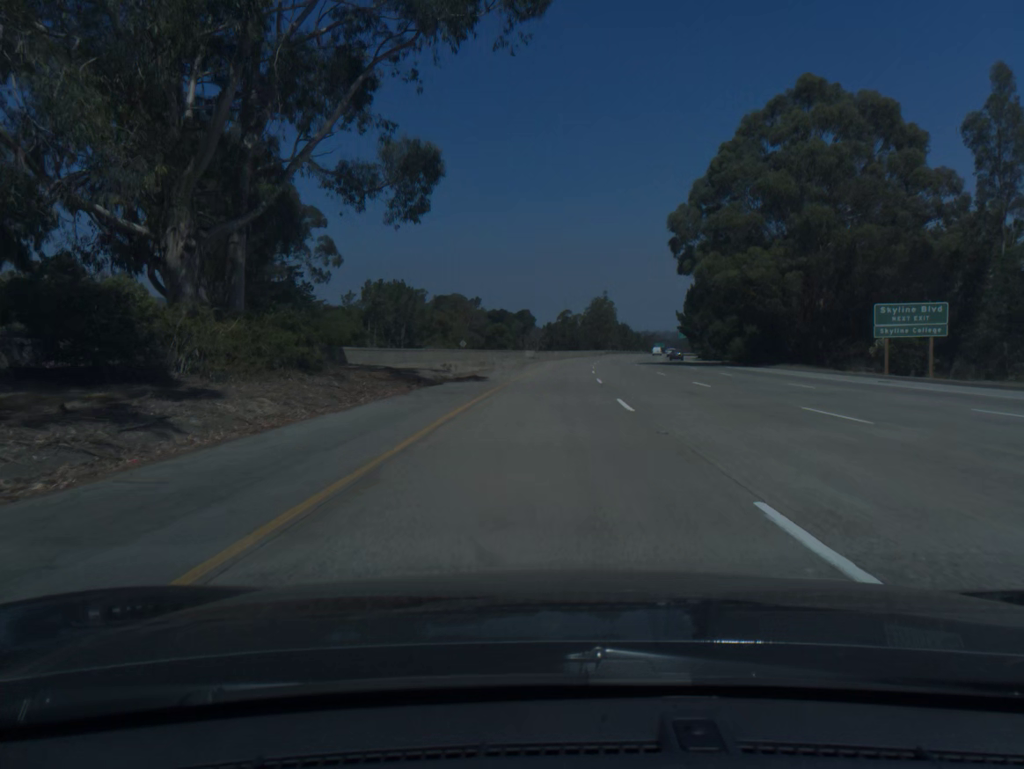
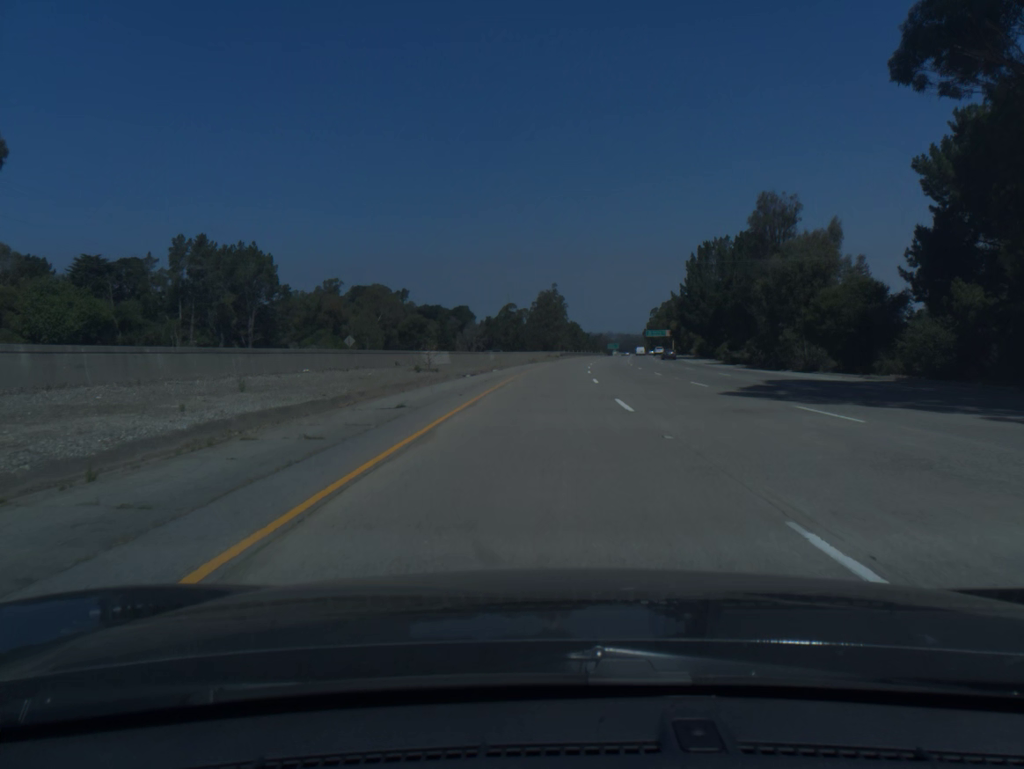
(+2.0, +59.0) m; +4°
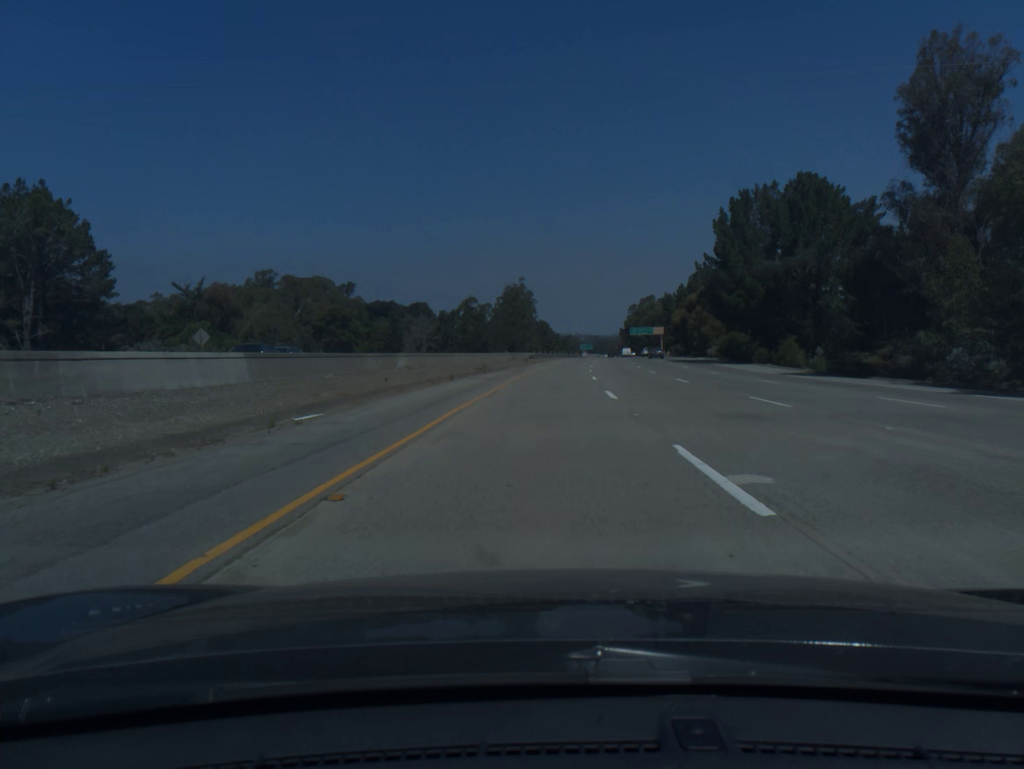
(+0.8, +39.3) m; +2°
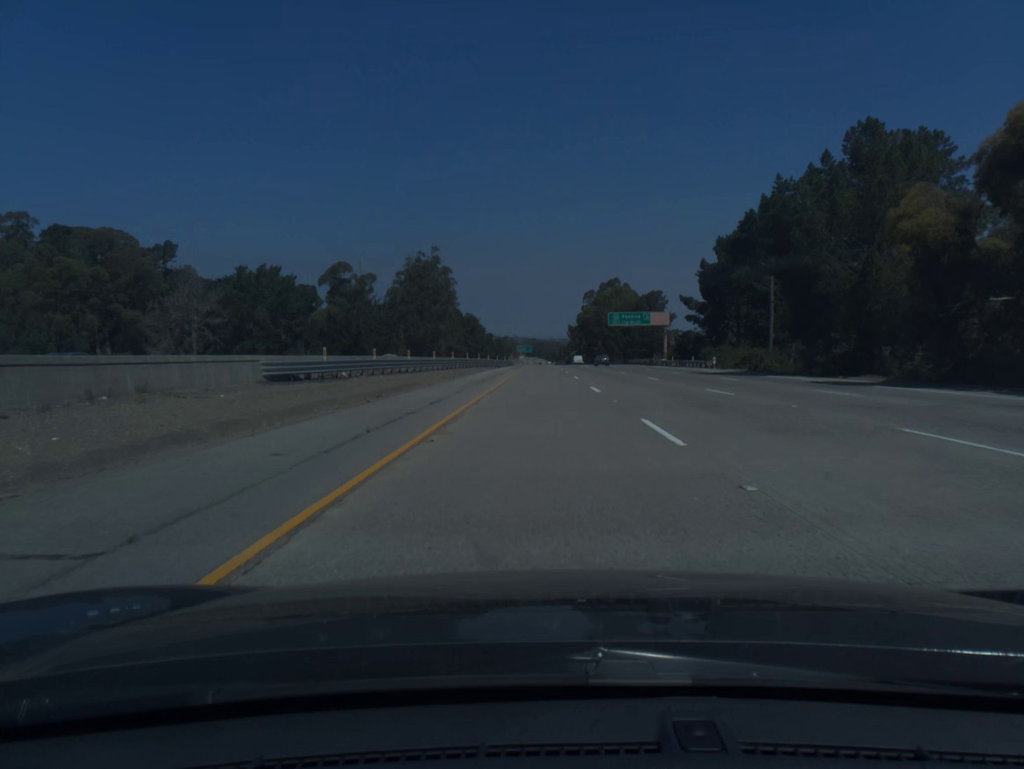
(+4.6, +98.1) m; +5°
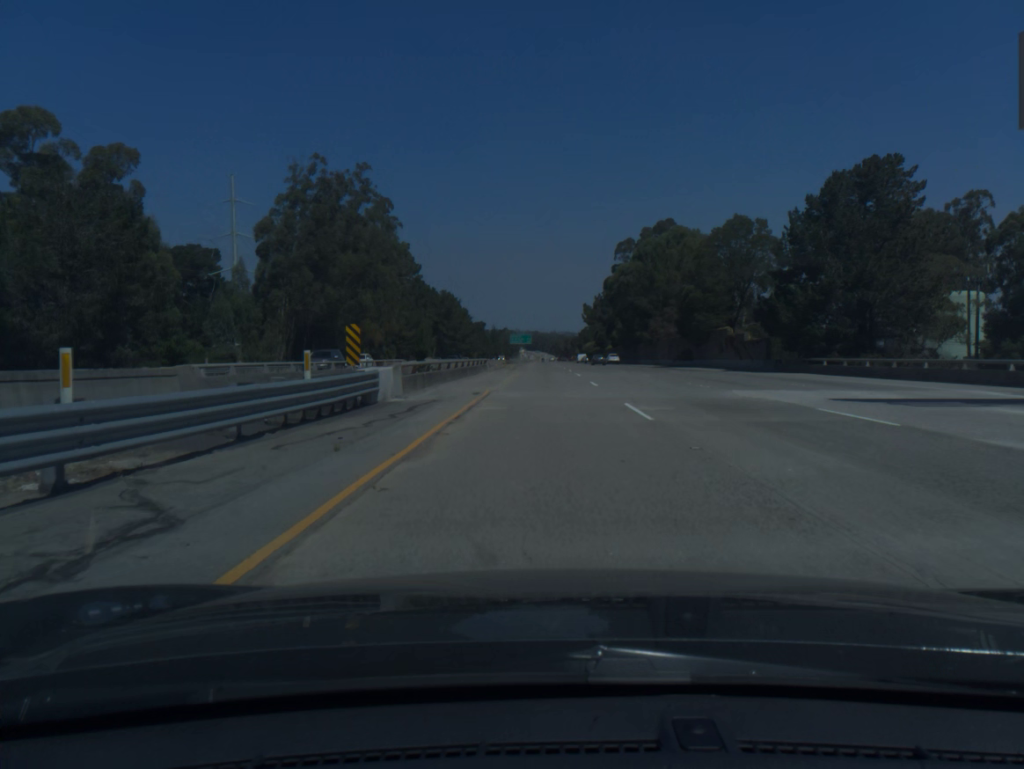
(-0.2, +98.4) m; 0°
